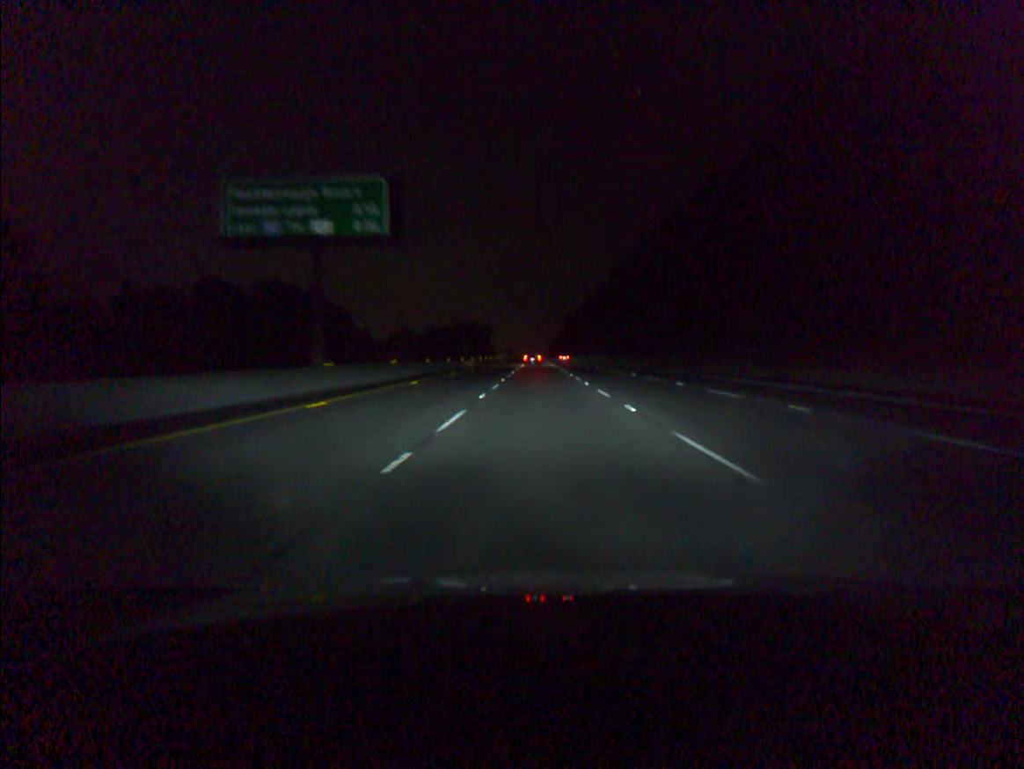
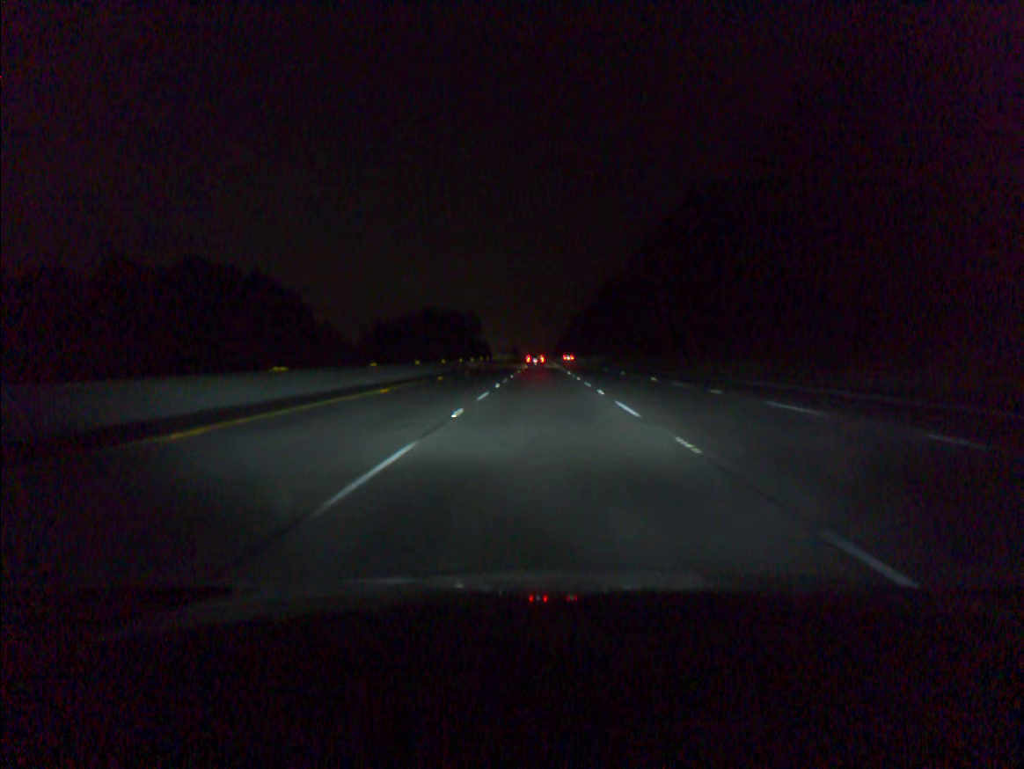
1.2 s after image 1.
(-0.1, +35.7) m; 0°
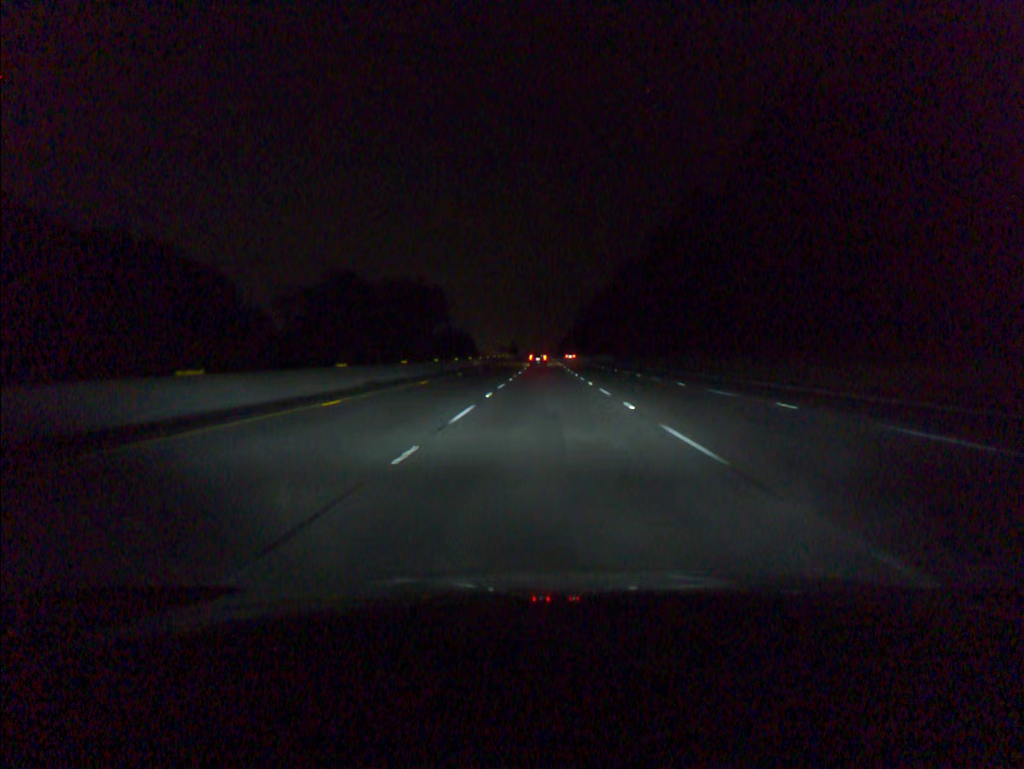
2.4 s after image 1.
(-0.1, +36.0) m; 0°
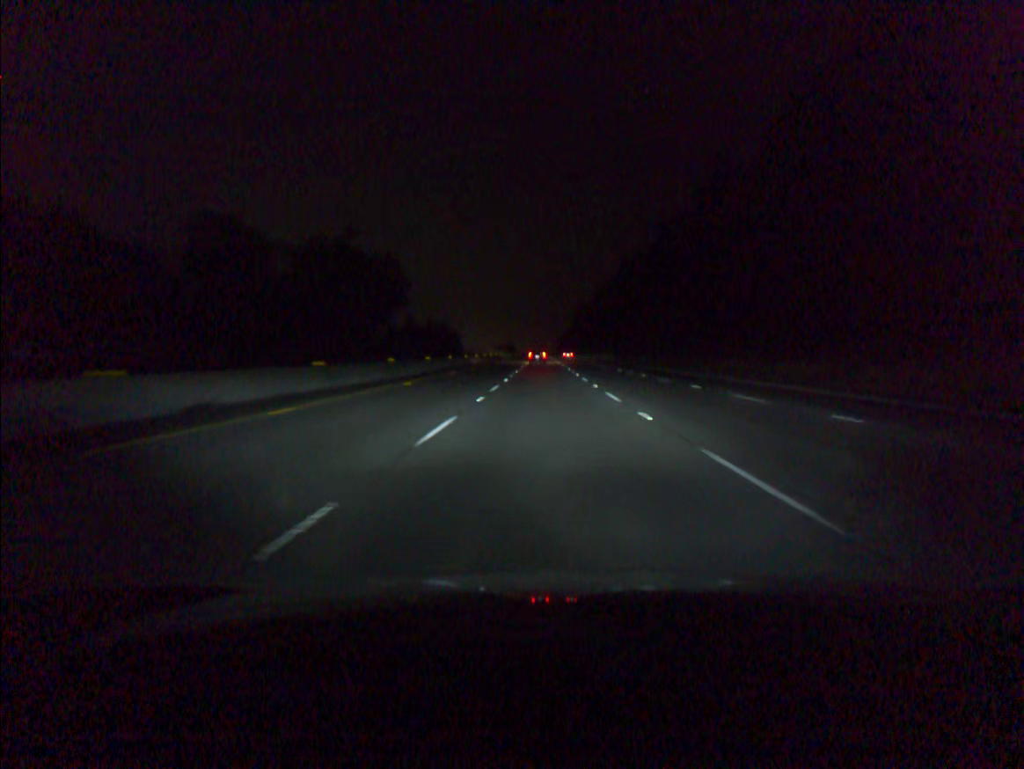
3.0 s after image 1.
(0.0, +18.1) m; 0°
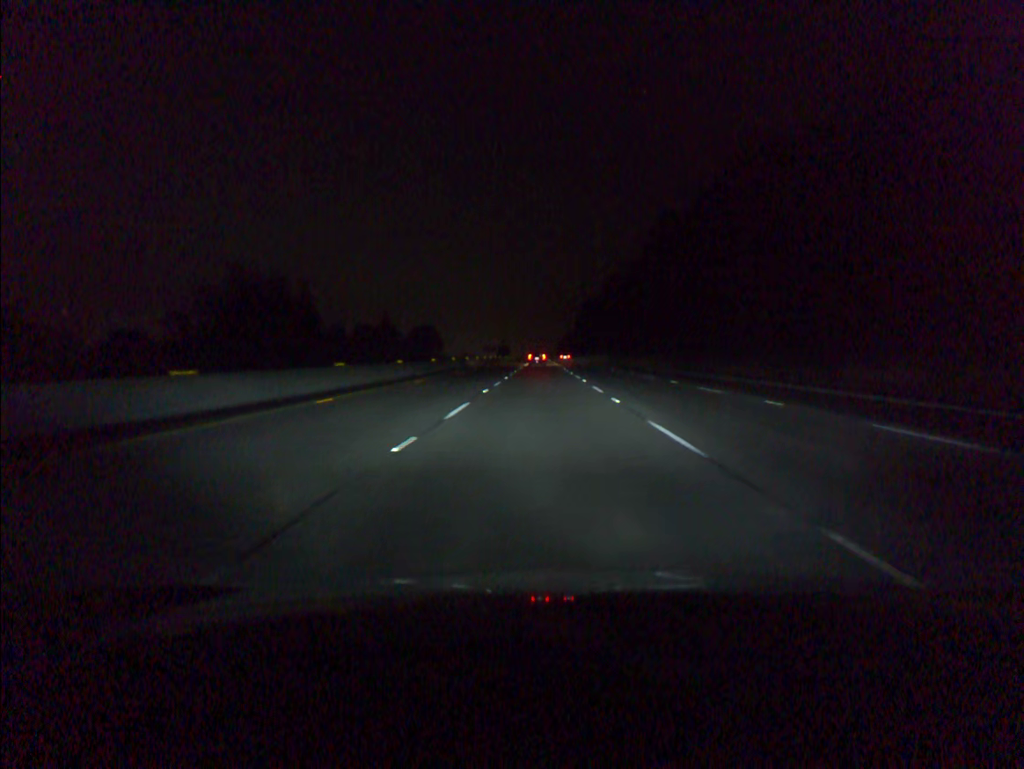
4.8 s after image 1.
(+0.1, +54.4) m; 0°
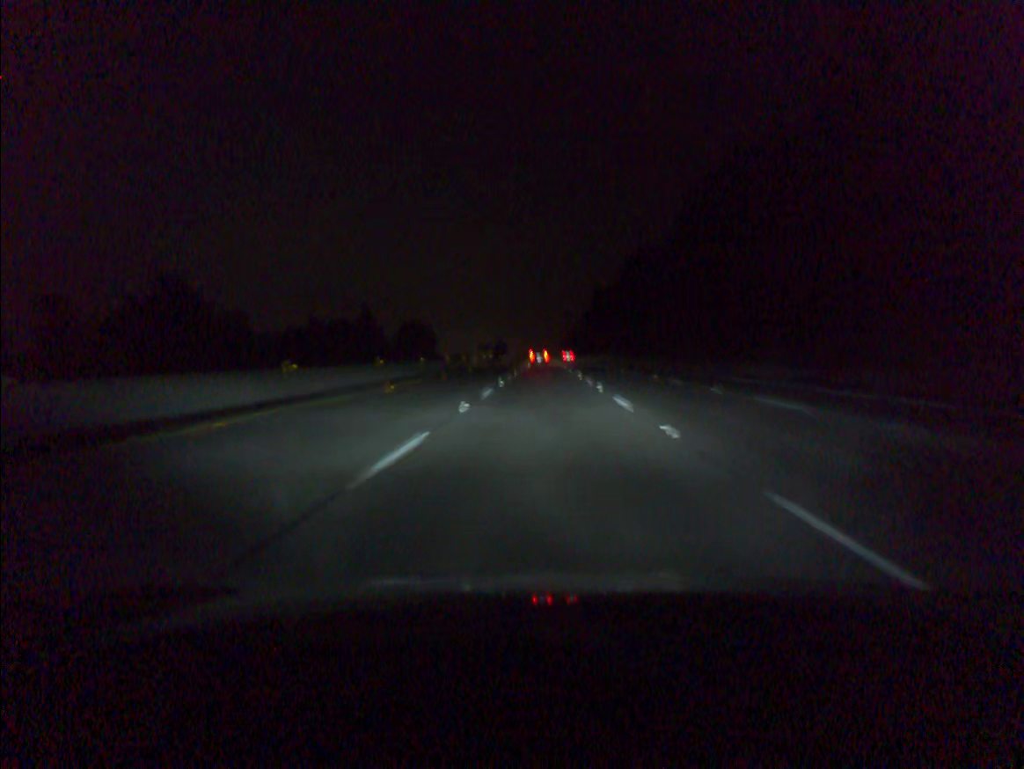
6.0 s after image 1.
(0.0, +36.4) m; 0°
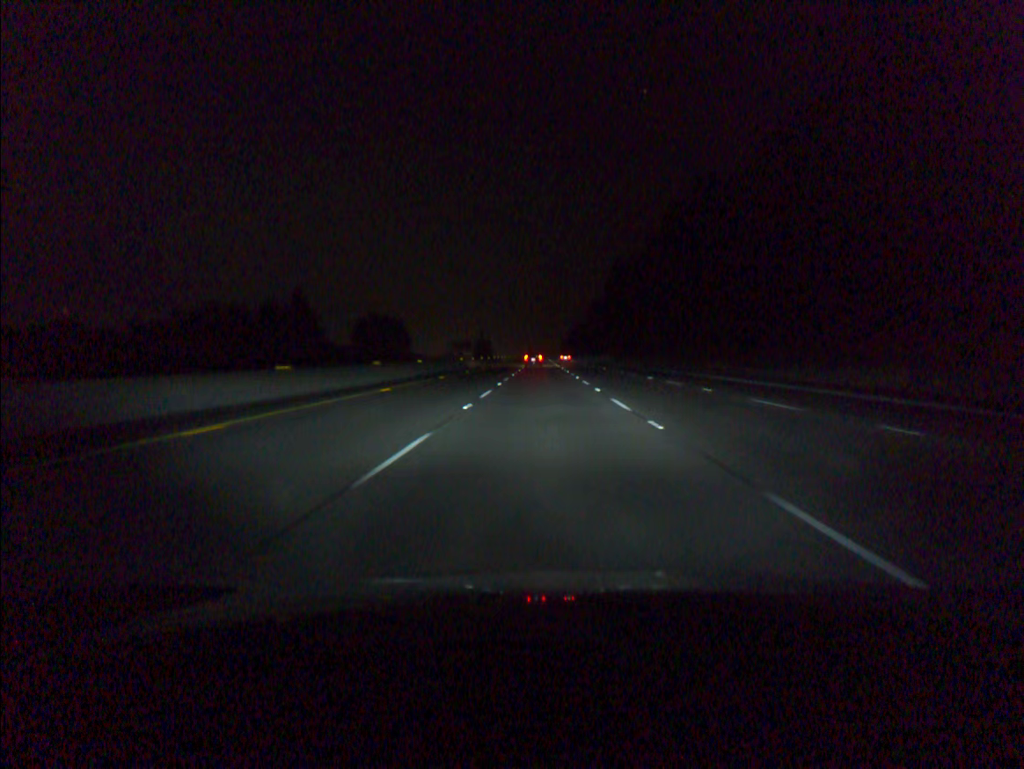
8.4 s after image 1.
(+0.1, +73.1) m; 0°
